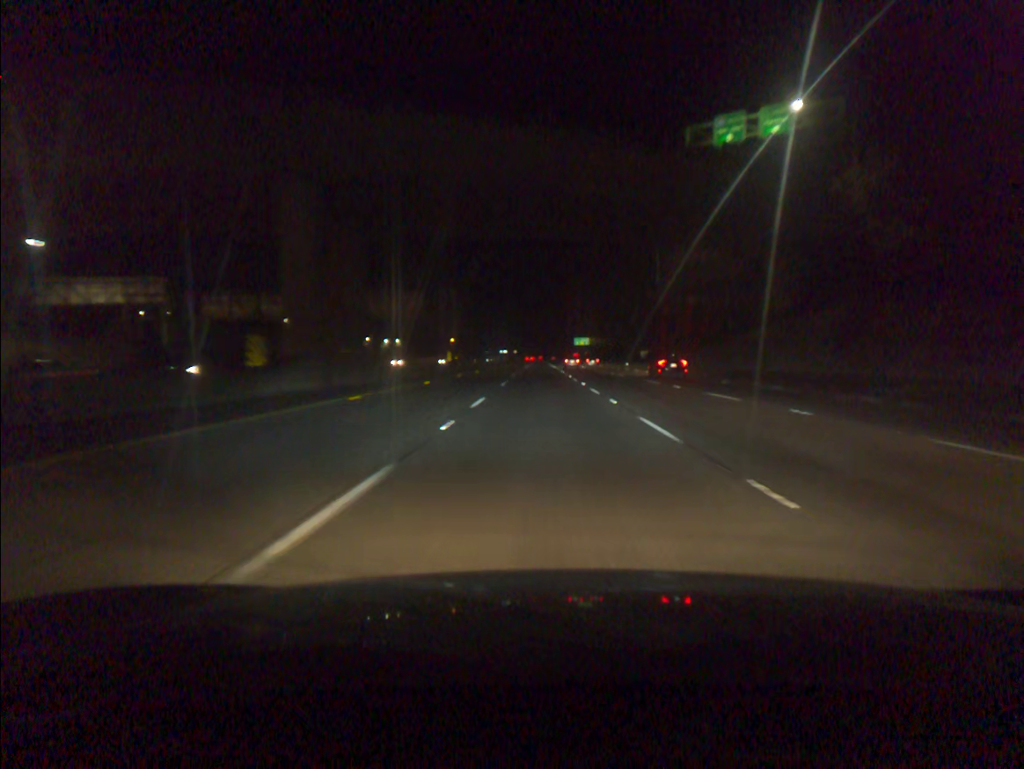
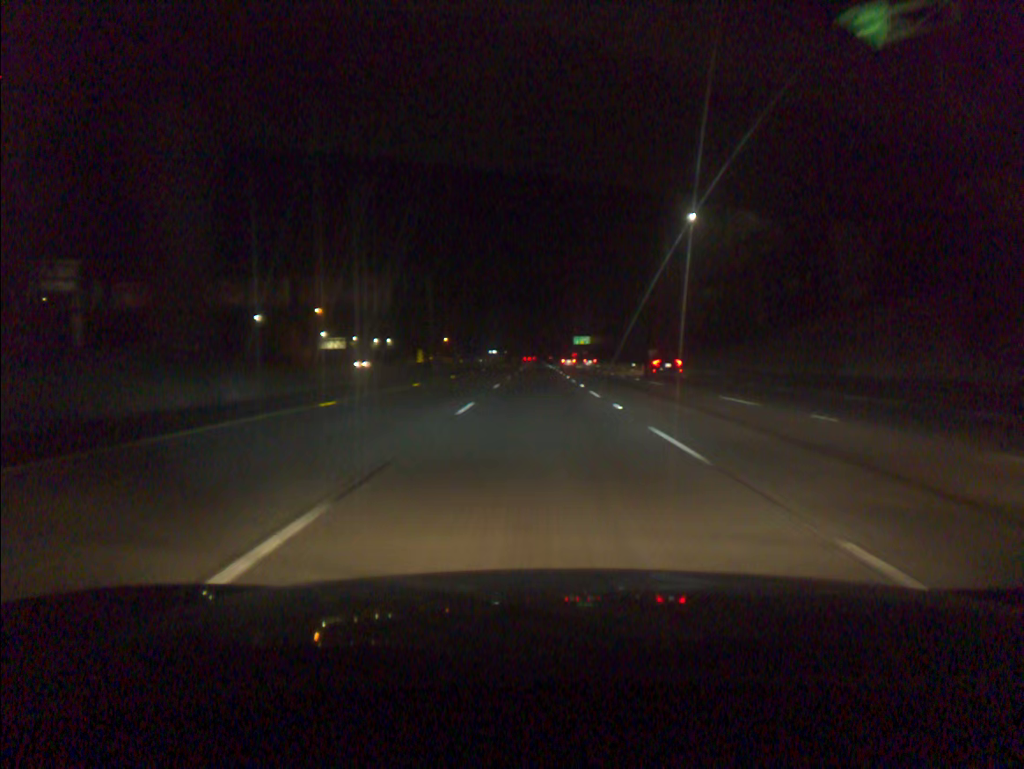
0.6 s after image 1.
(0.0, +16.9) m; 0°
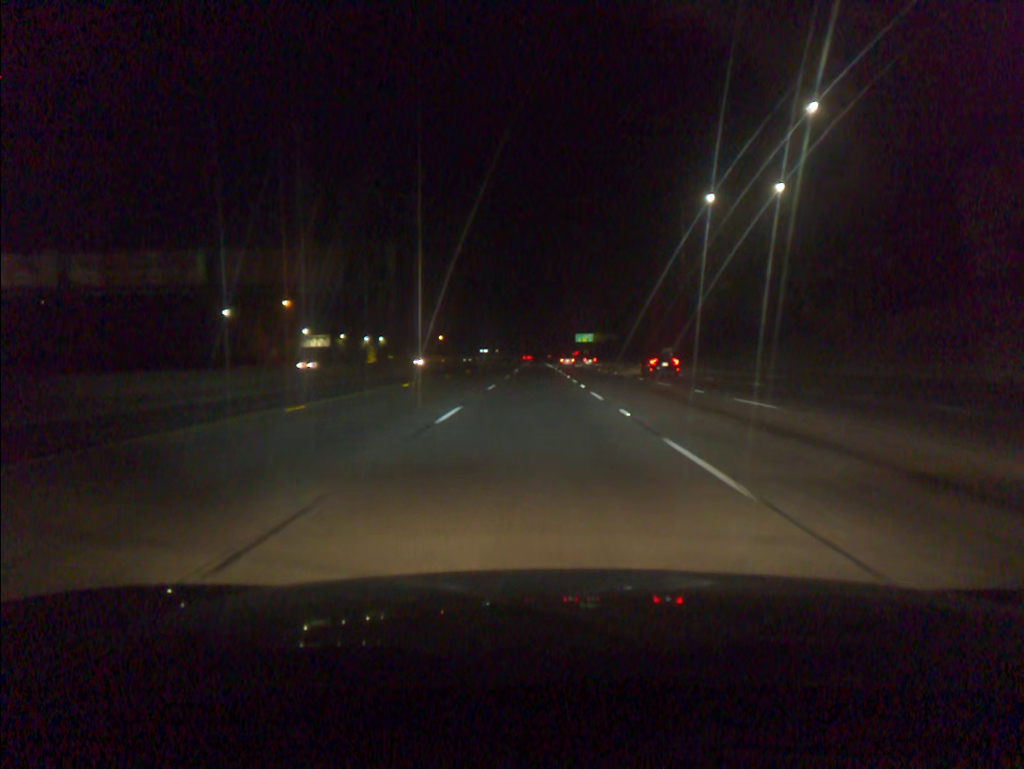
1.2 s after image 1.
(0.0, +16.9) m; 0°
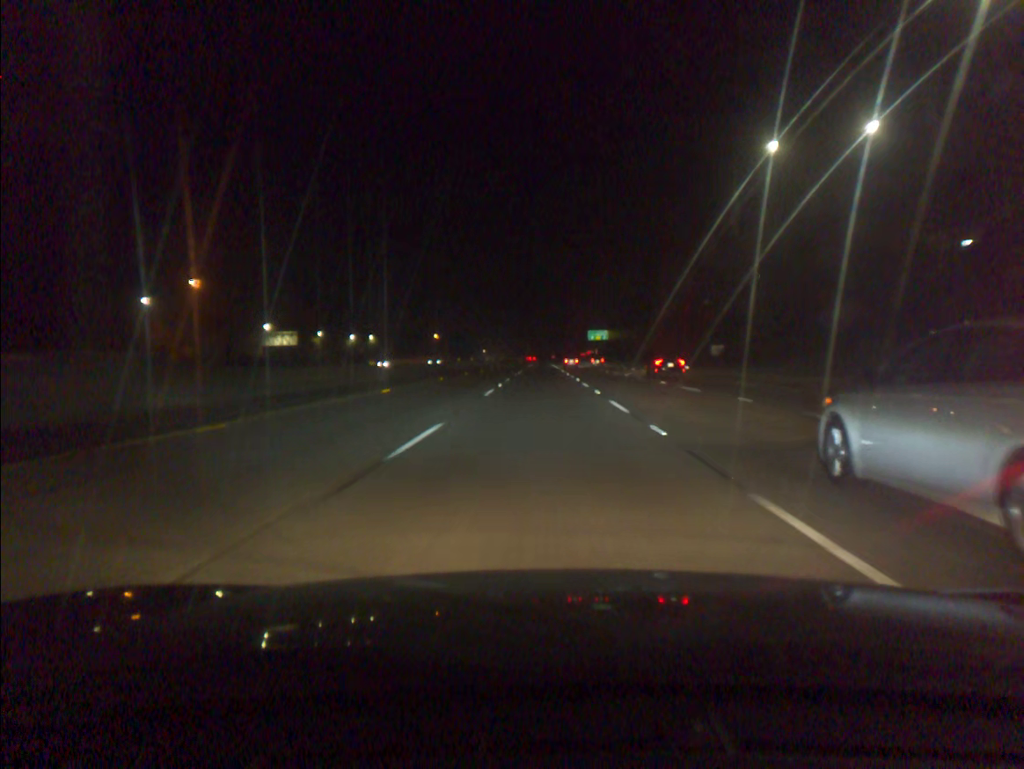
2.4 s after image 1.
(-0.1, +33.9) m; 0°
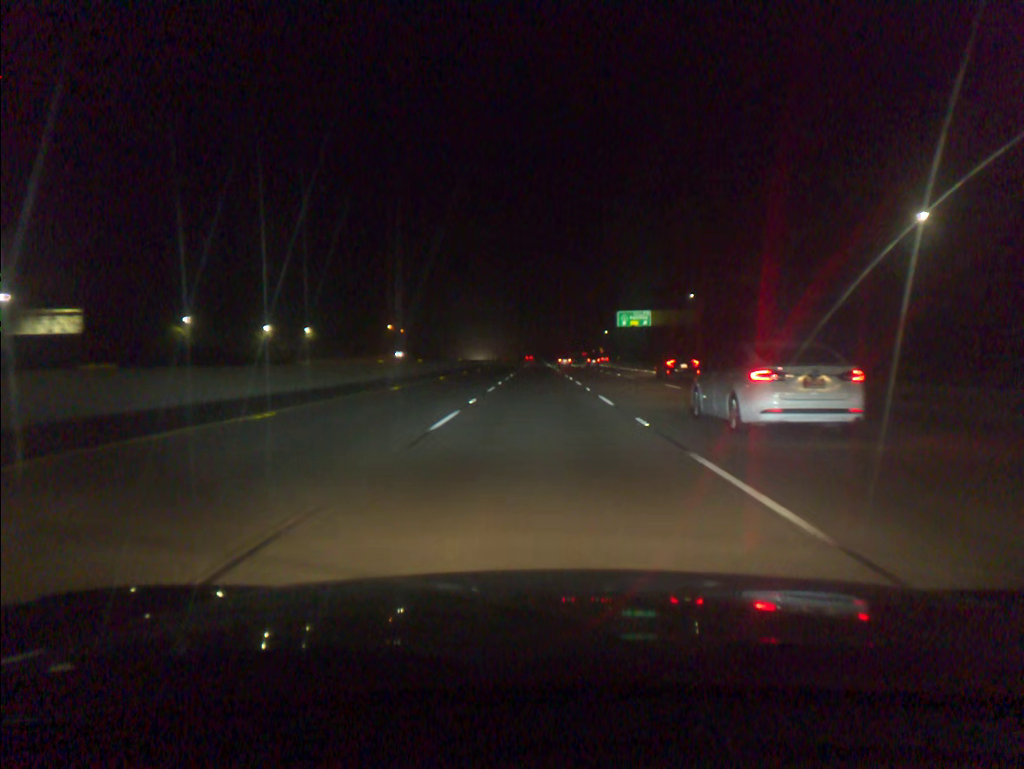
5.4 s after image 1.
(+0.1, +84.6) m; 0°
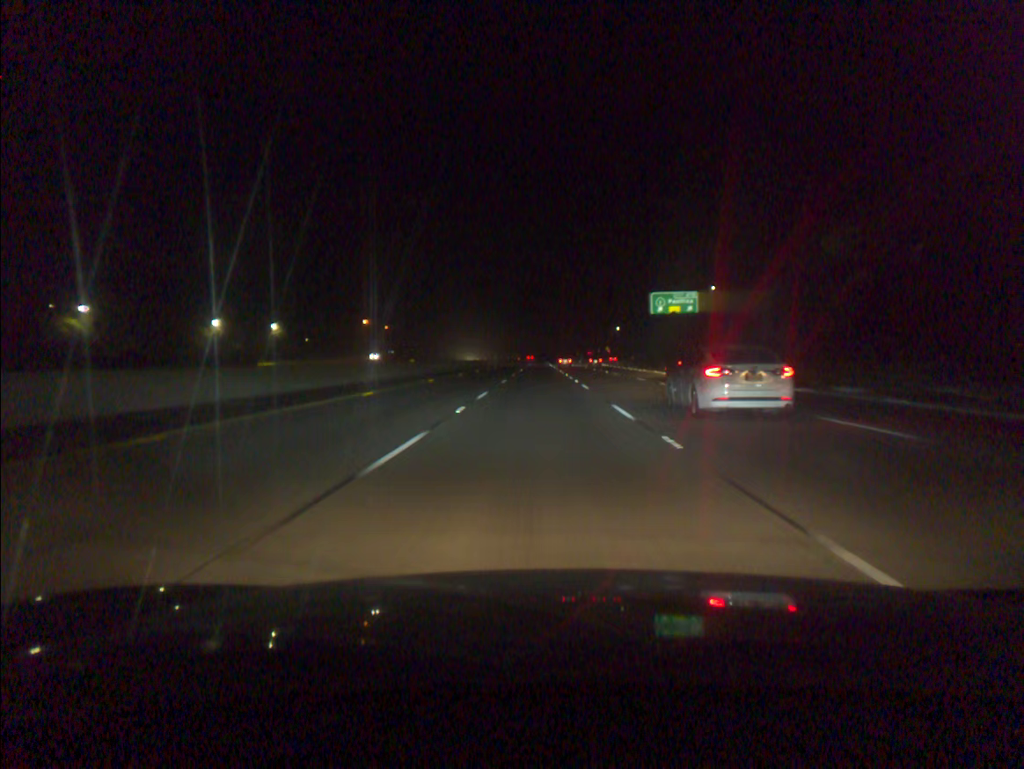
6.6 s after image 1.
(0.0, +33.8) m; 0°
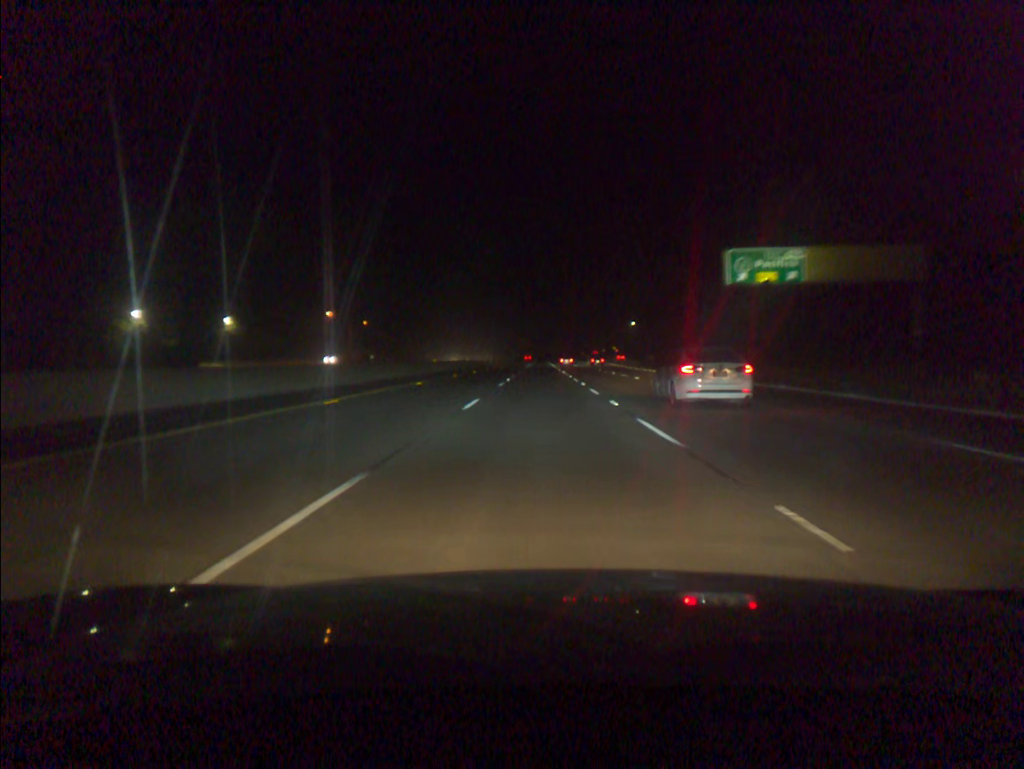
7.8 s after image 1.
(0.0, +33.8) m; 0°
